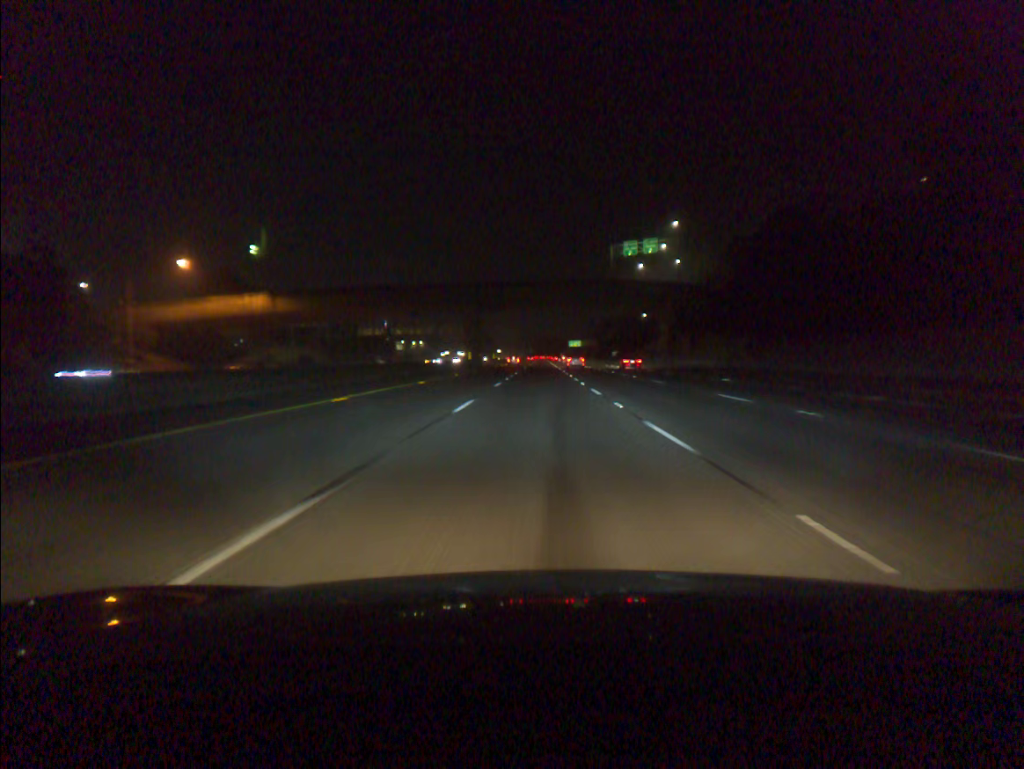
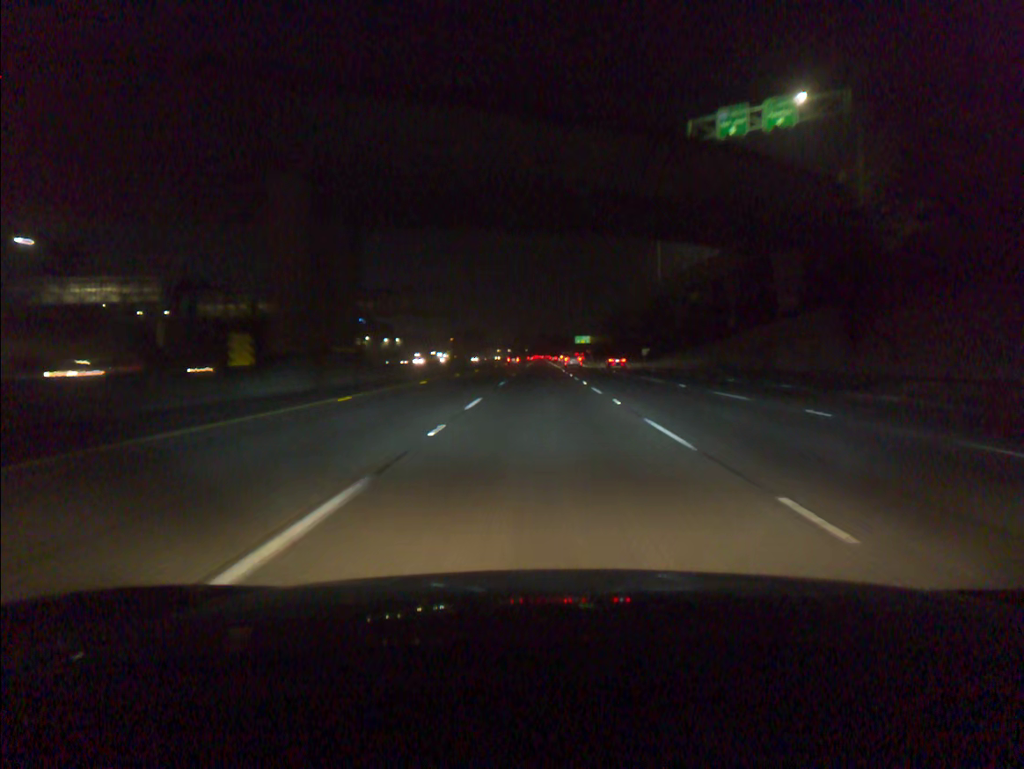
(-0.2, +72.7) m; 0°
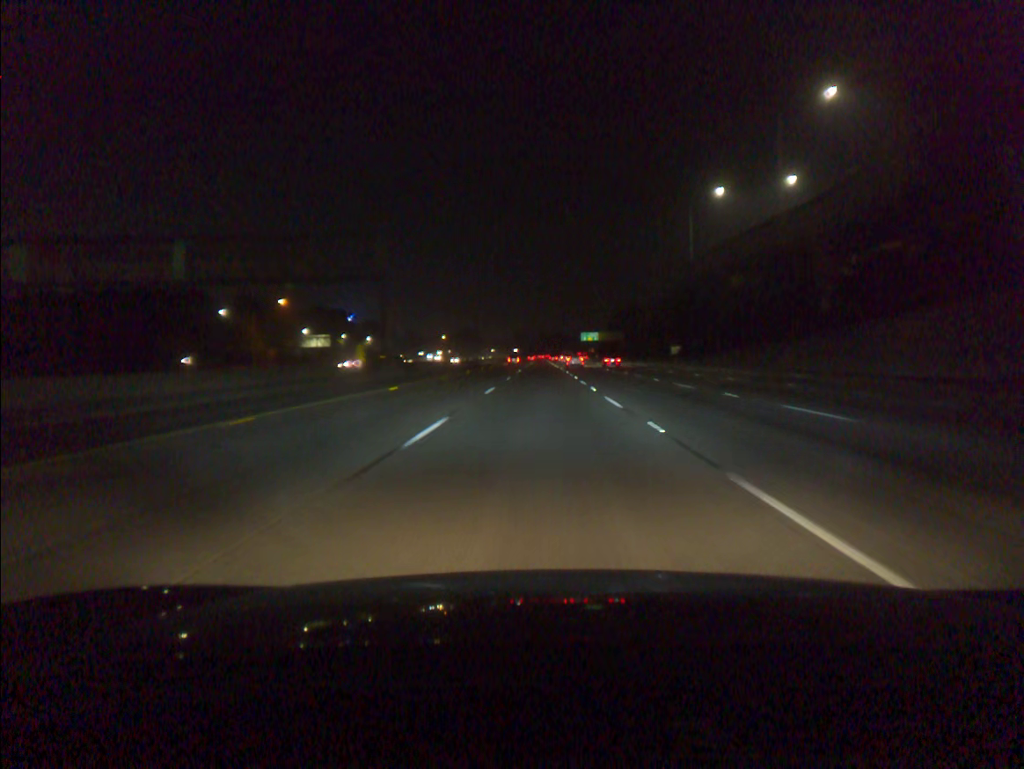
(0.0, +36.5) m; 0°
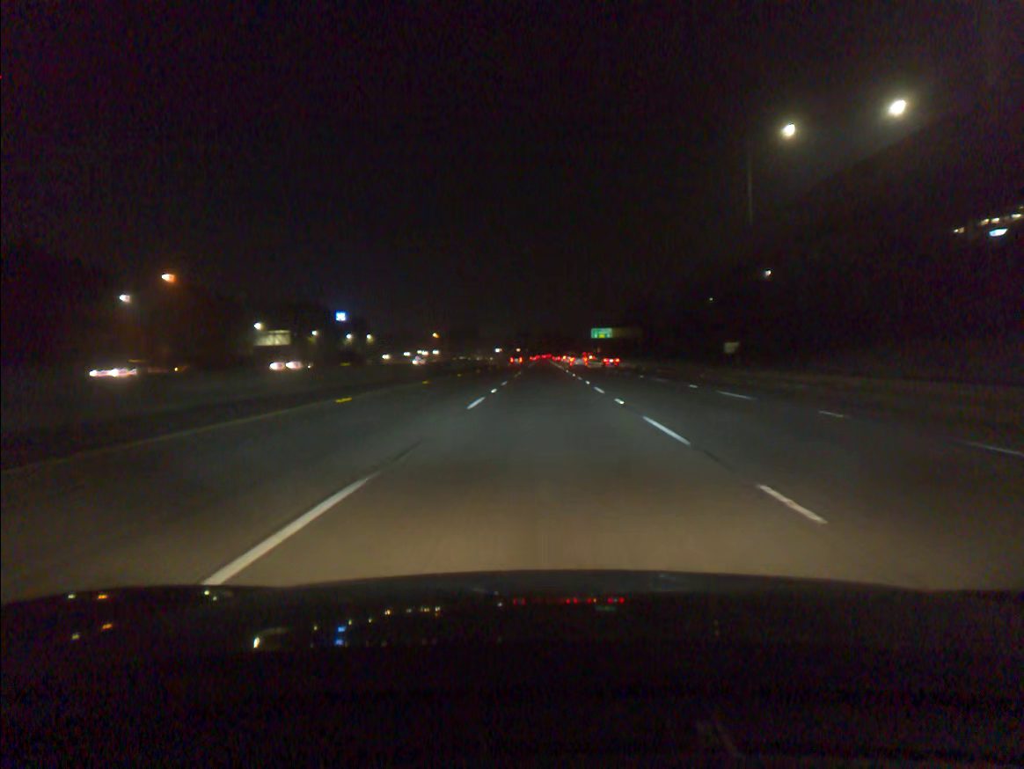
(0.0, +36.4) m; 0°
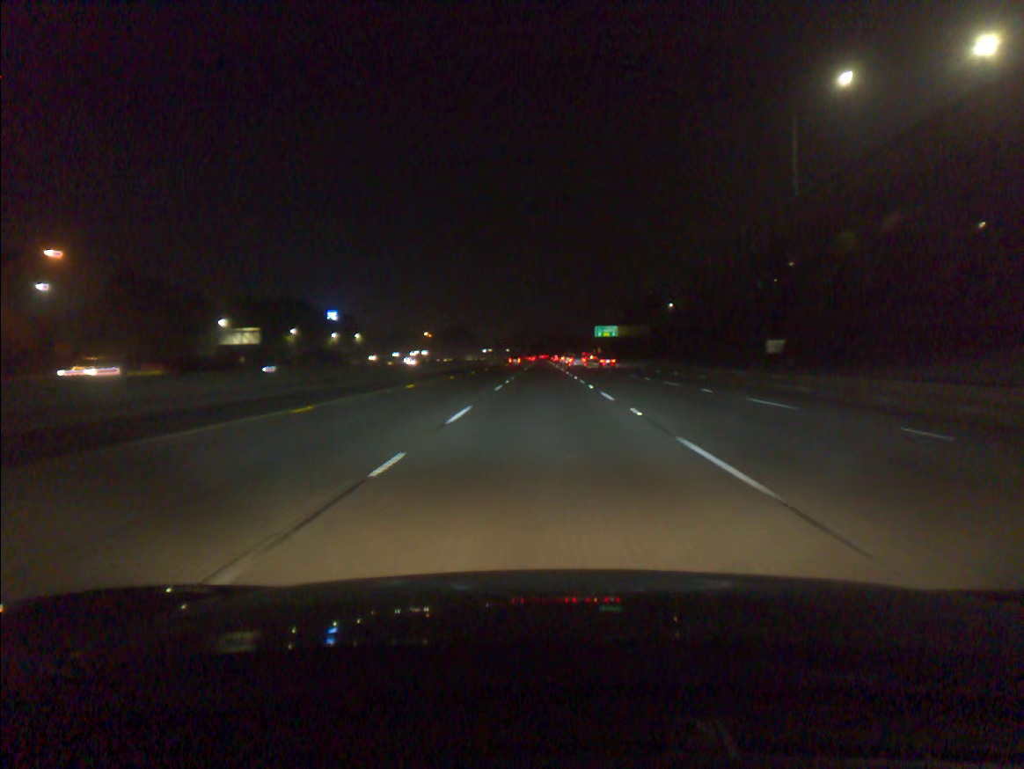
(0.0, +18.2) m; 0°
